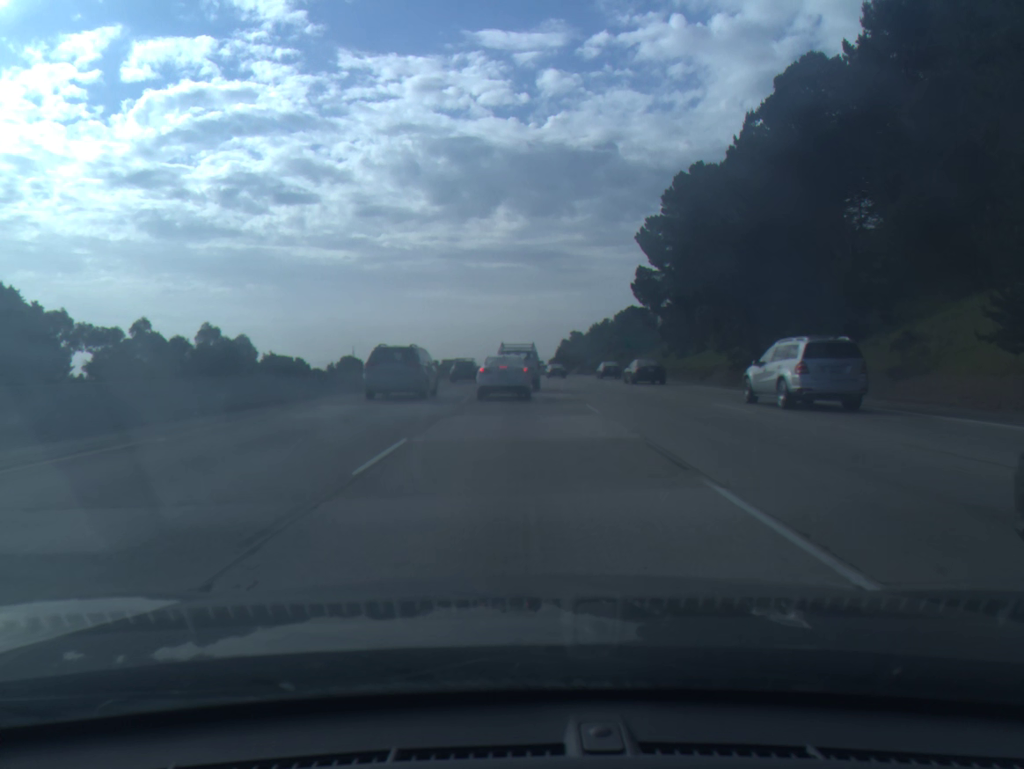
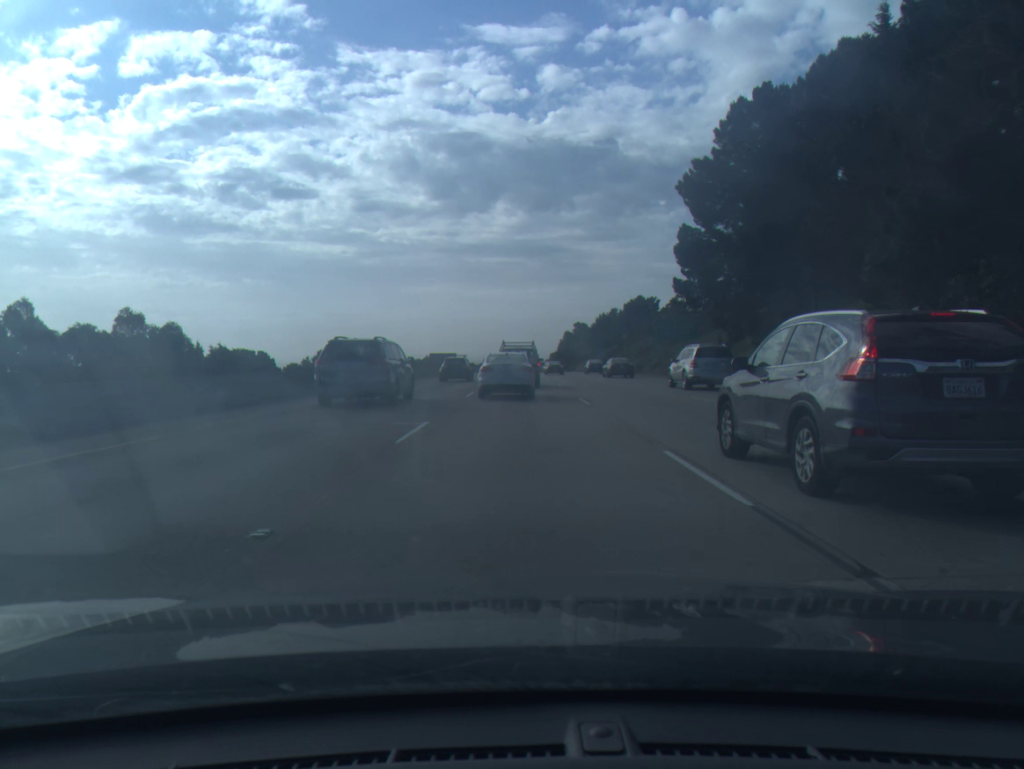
(0.0, +26.5) m; 0°
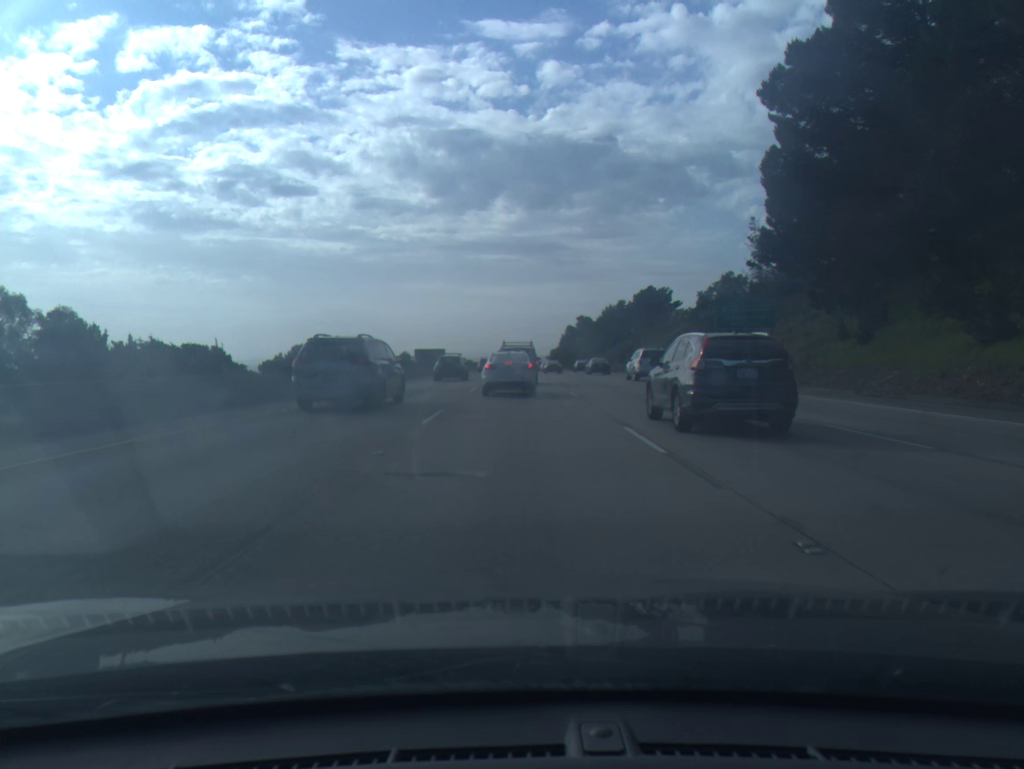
(0.0, +25.8) m; 0°
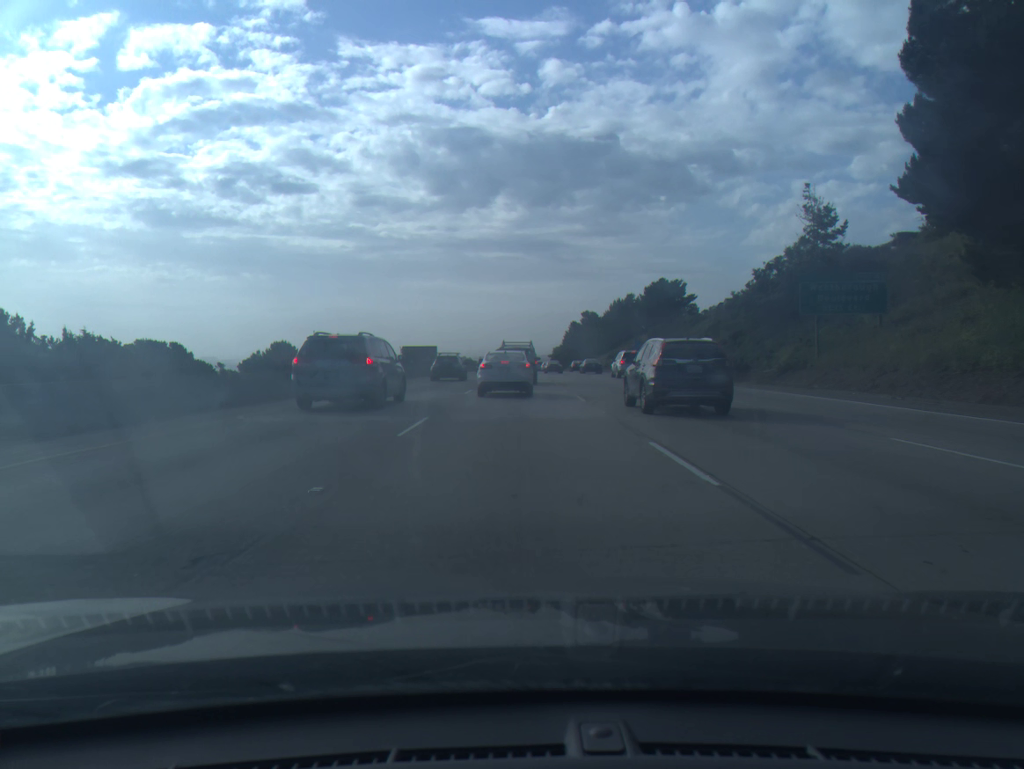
(0.0, +17.3) m; 0°
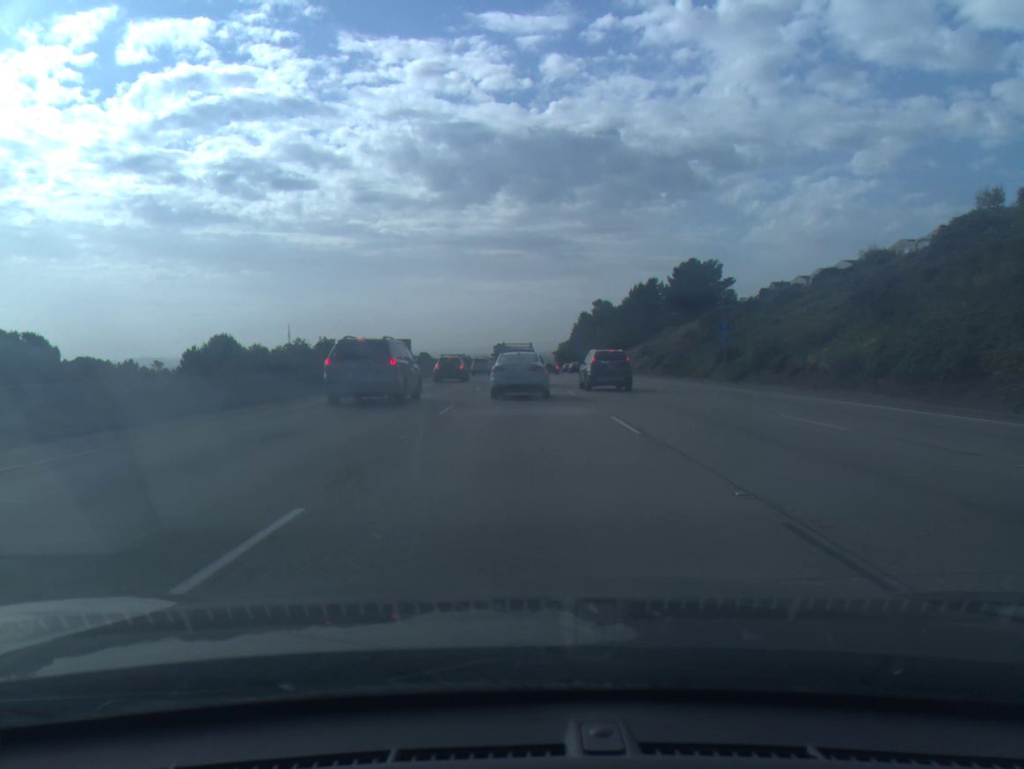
(-0.1, +38.8) m; 0°
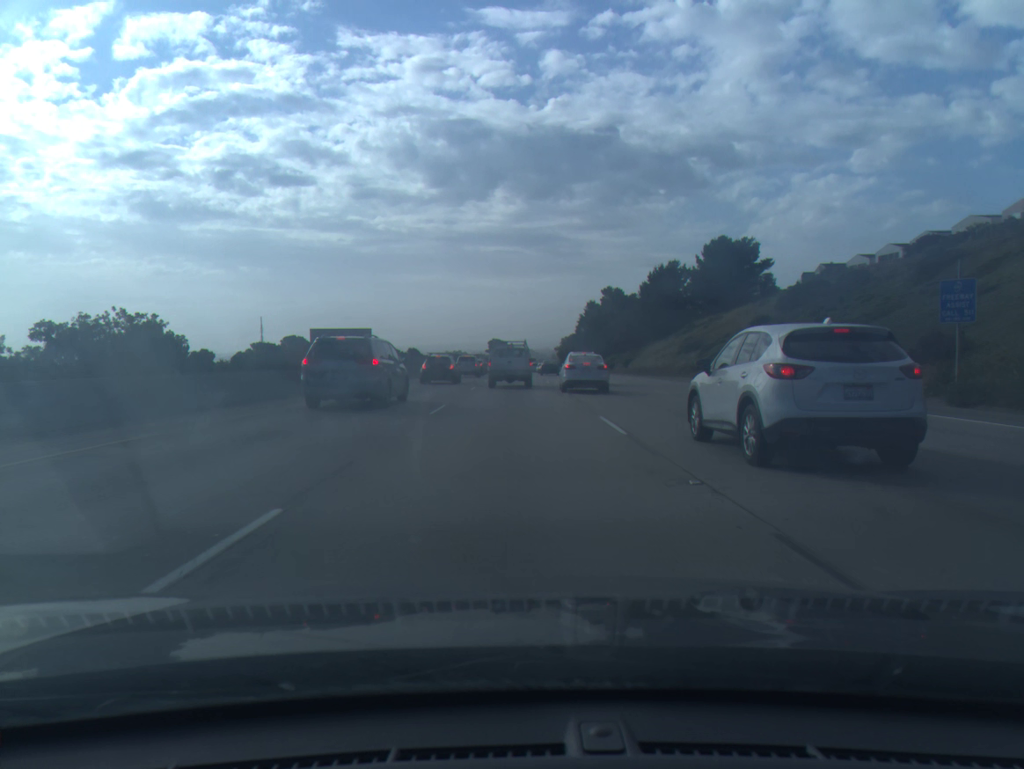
(+0.1, +29.2) m; 0°
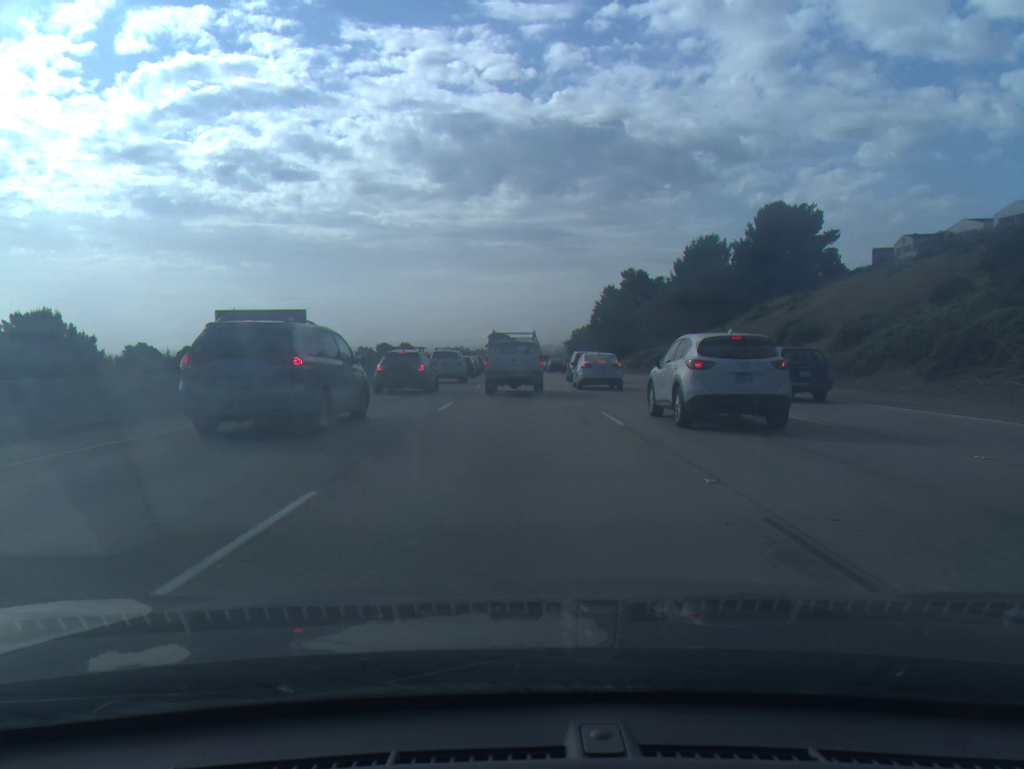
(-0.2, +28.6) m; 0°
